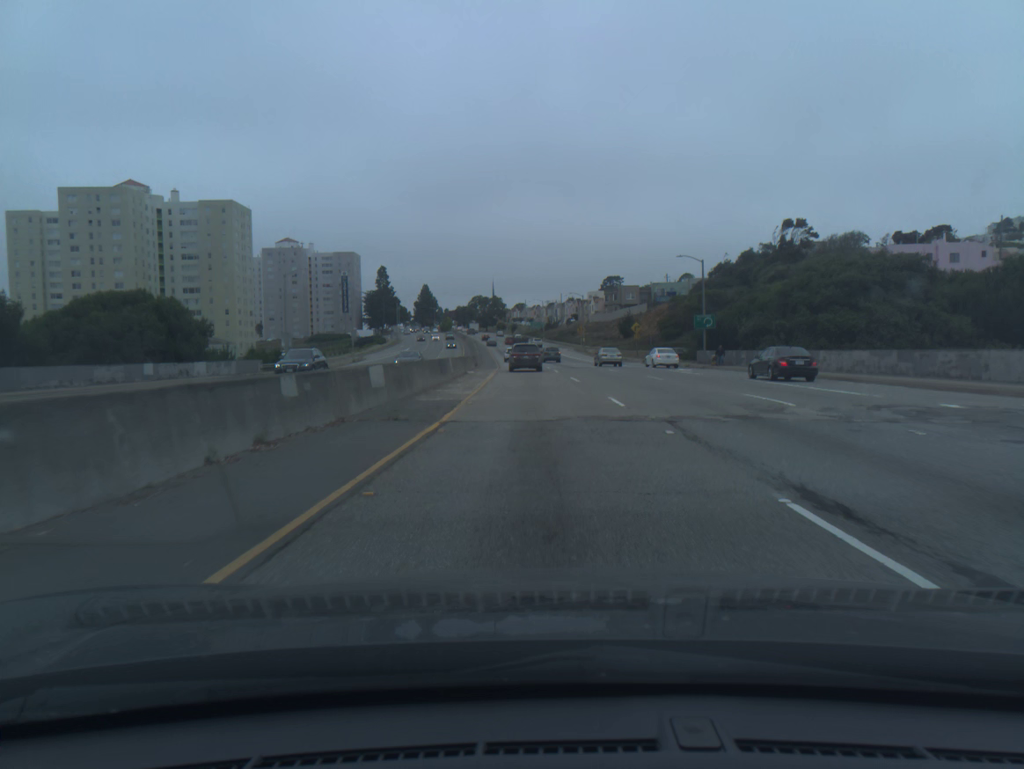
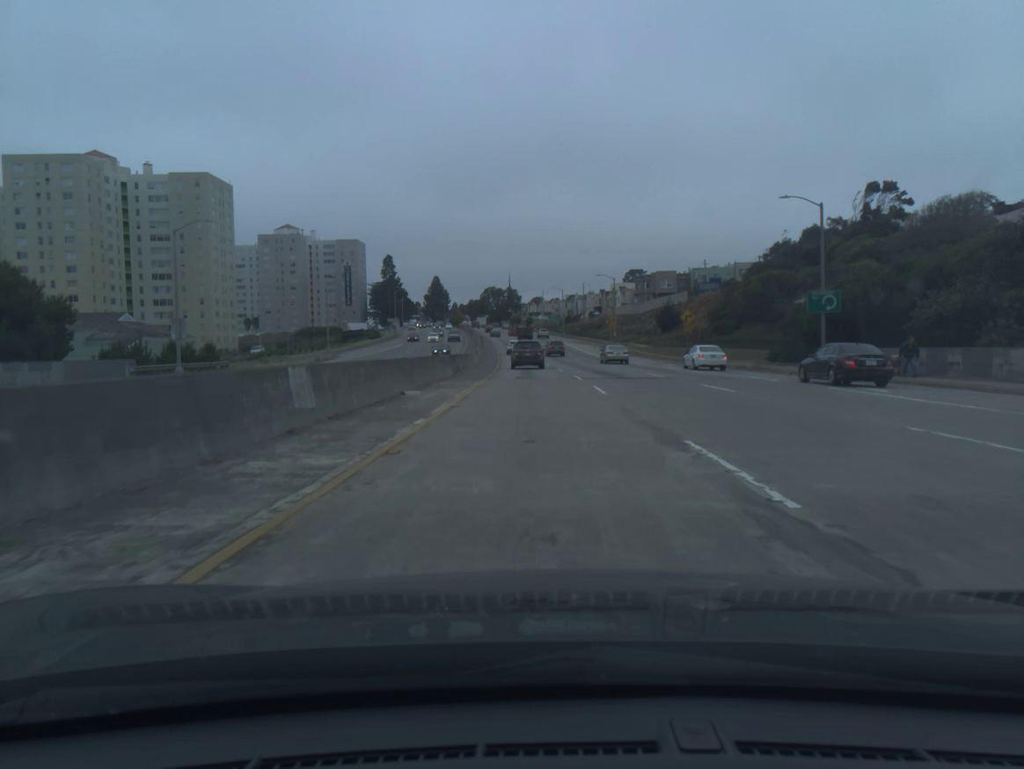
(-0.3, +25.8) m; -1°
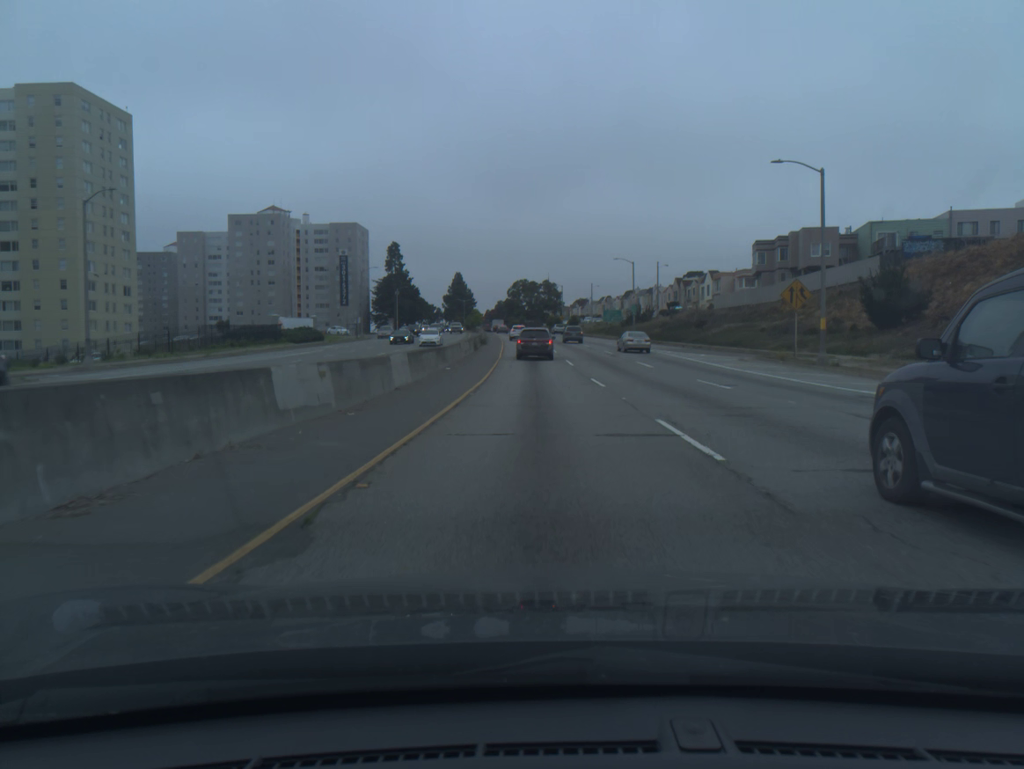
(-1.8, +63.8) m; -3°
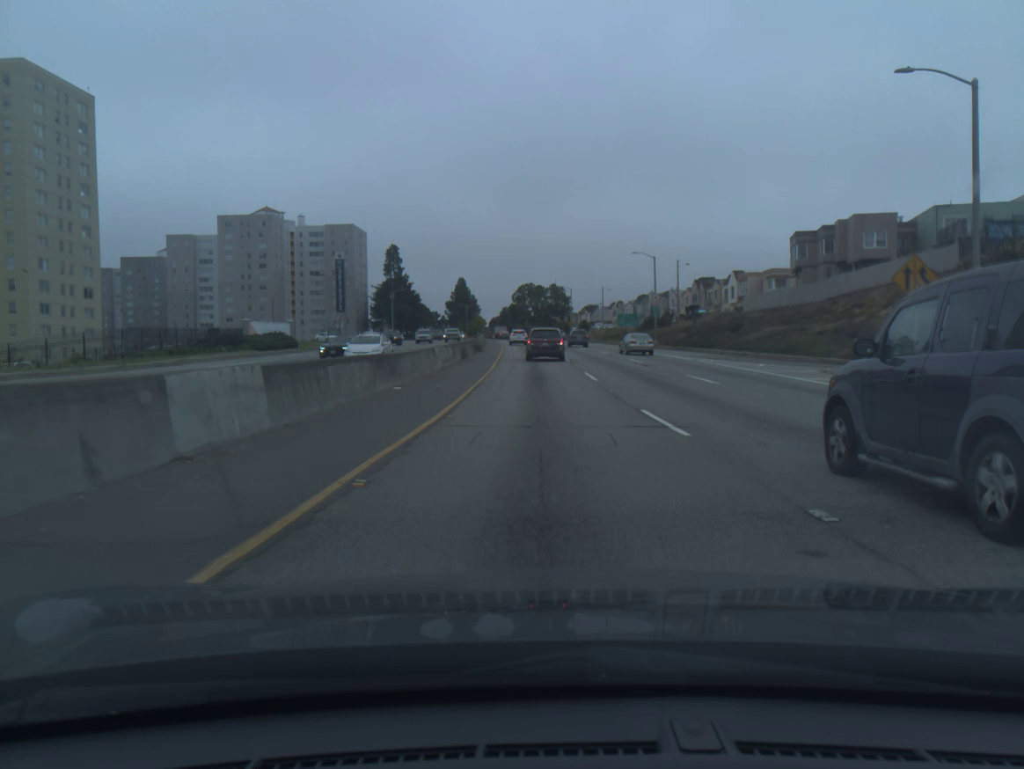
(0.0, +12.4) m; 0°
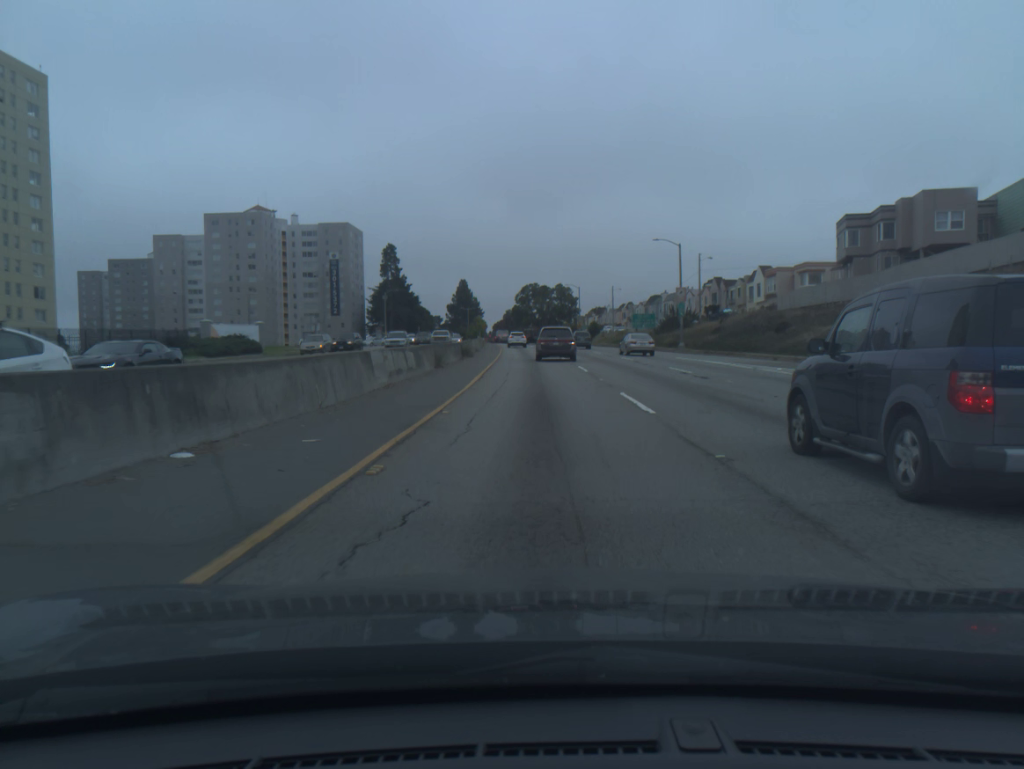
(0.0, +12.0) m; 0°
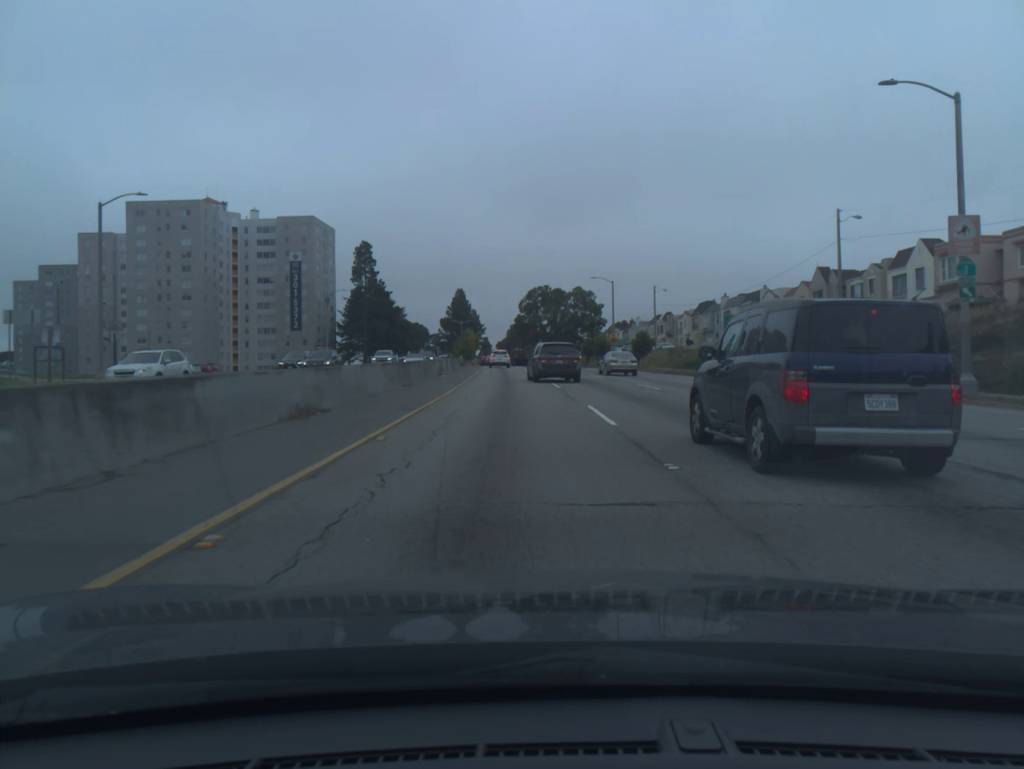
(-0.4, +44.7) m; -1°
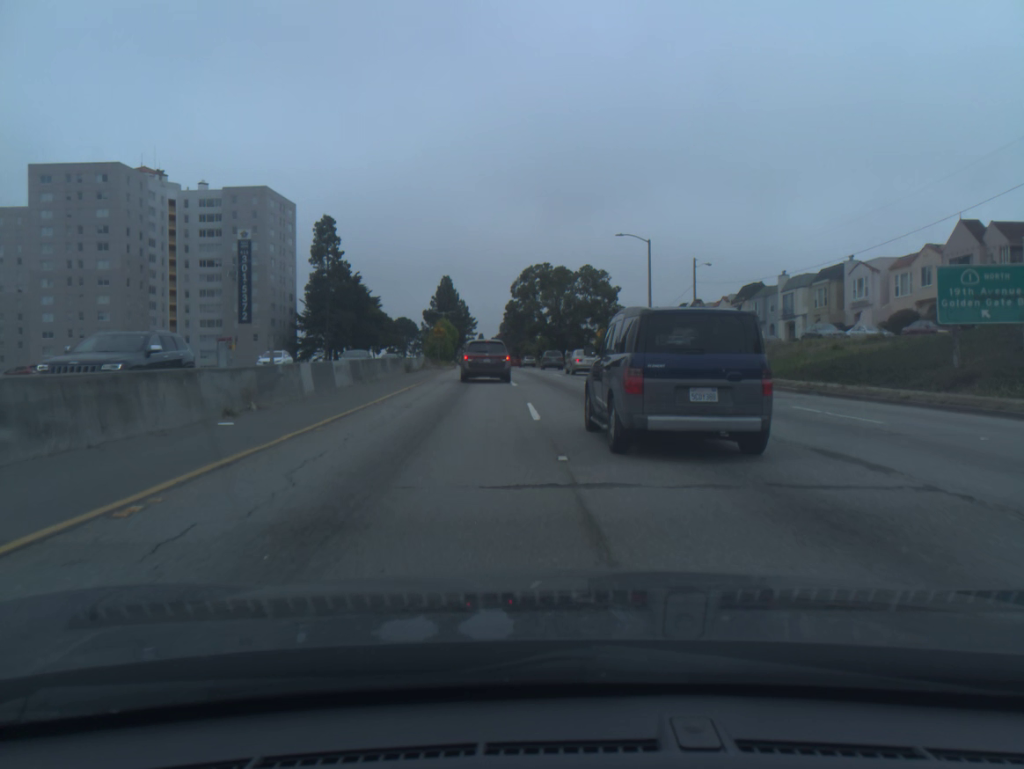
(0.0, +28.9) m; 0°
